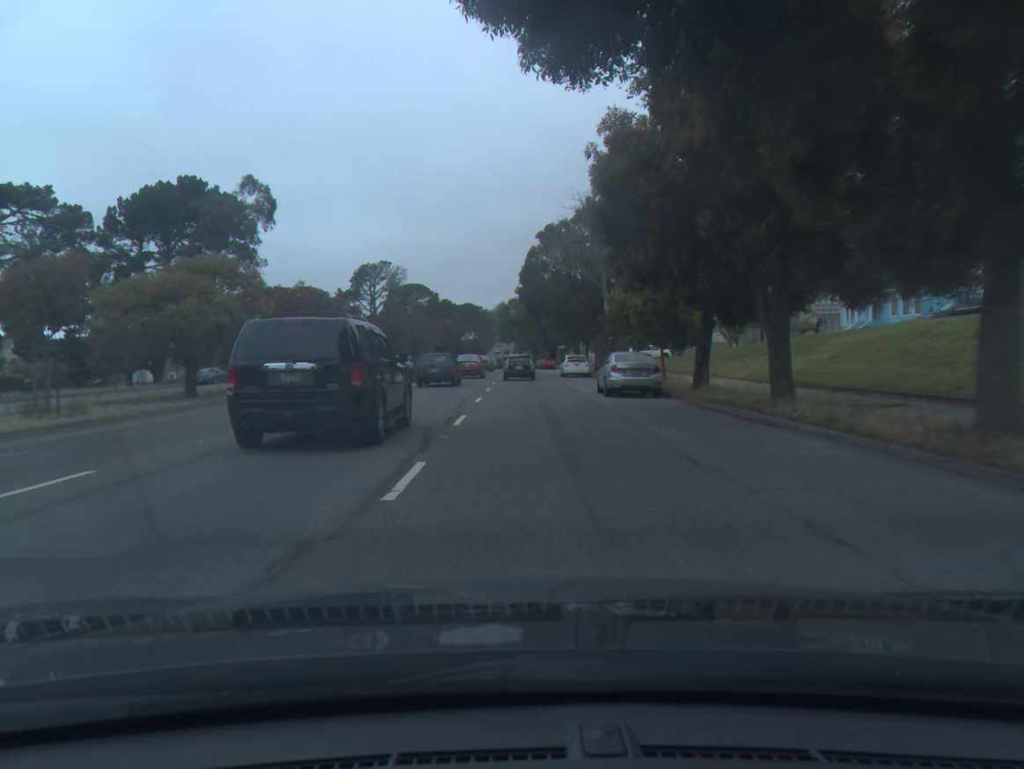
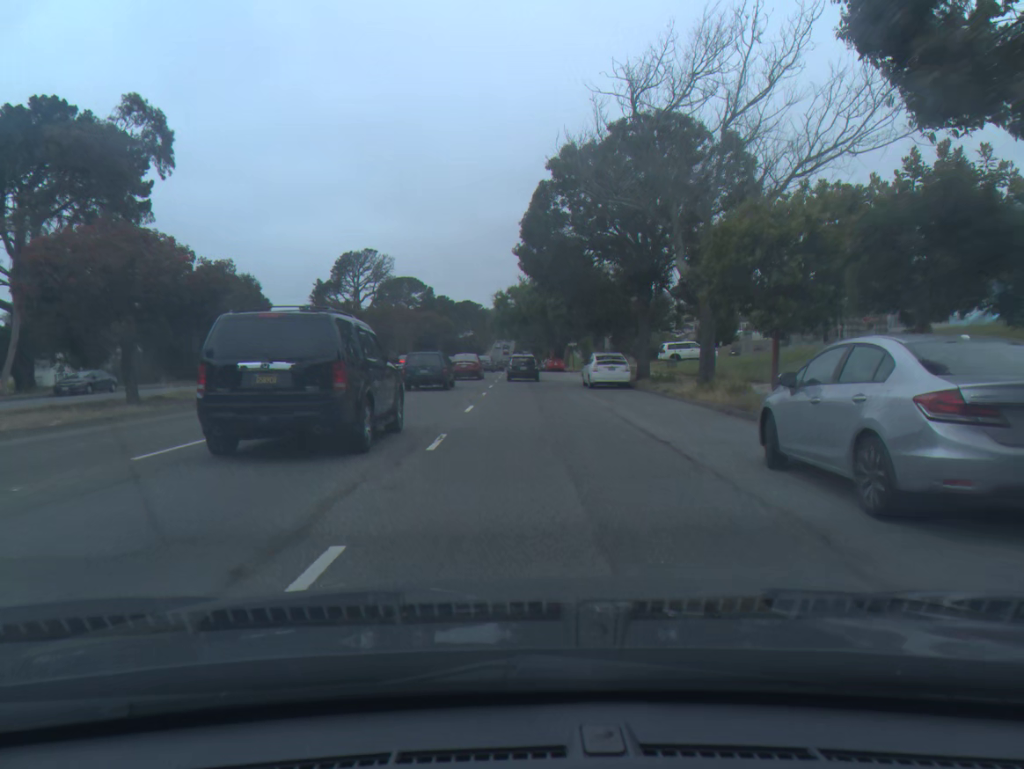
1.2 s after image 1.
(0.0, +18.7) m; 0°
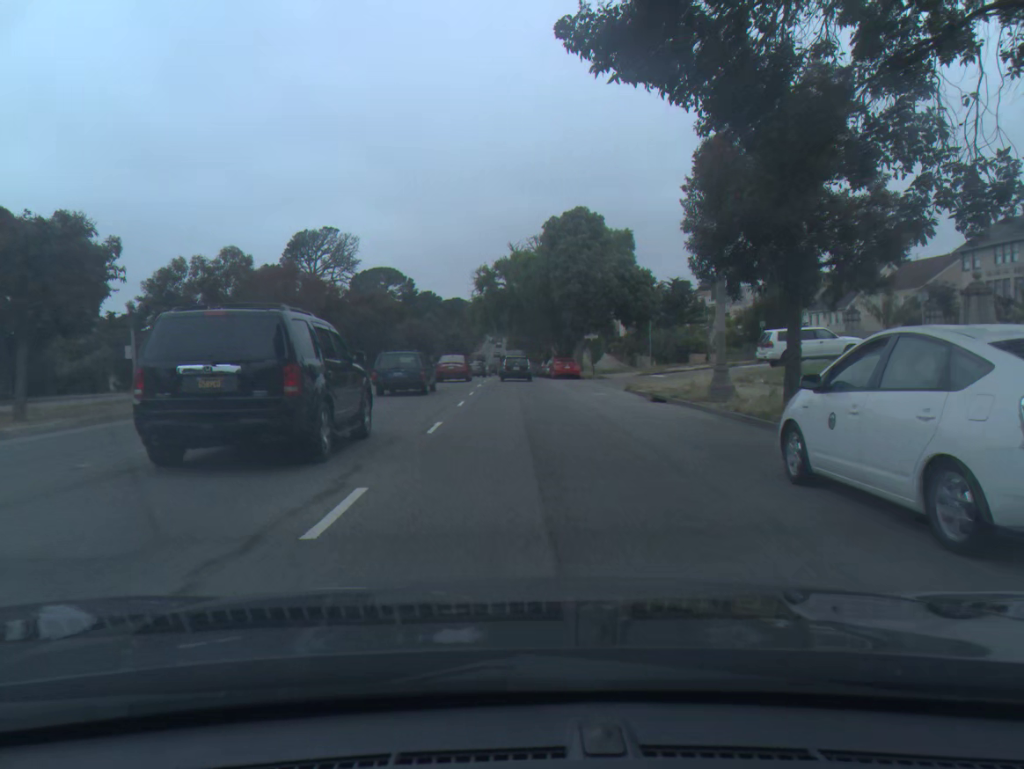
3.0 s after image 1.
(+0.2, +27.3) m; +1°
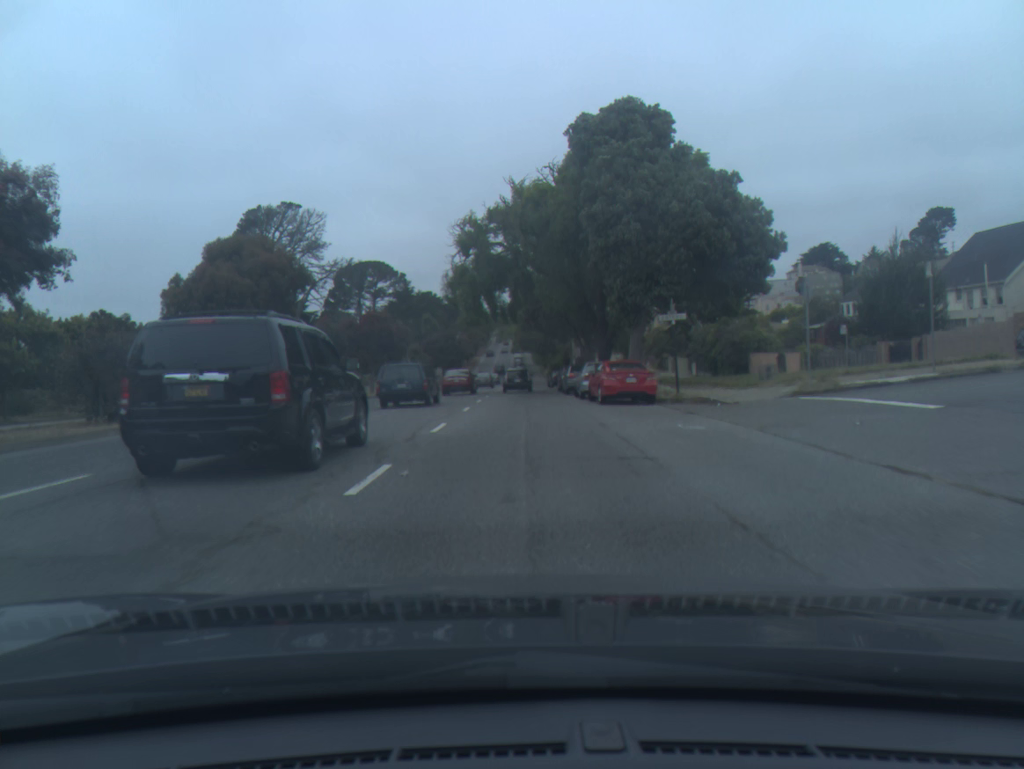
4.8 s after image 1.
(-0.1, +26.5) m; 0°
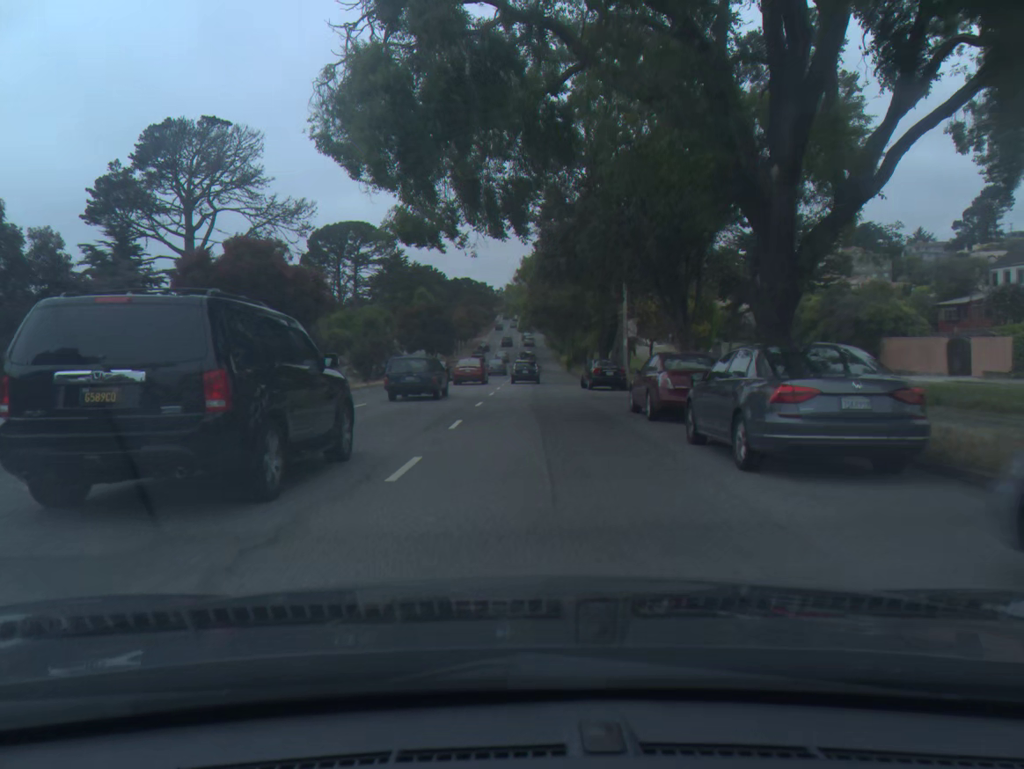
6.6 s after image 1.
(-0.3, +28.6) m; -1°
